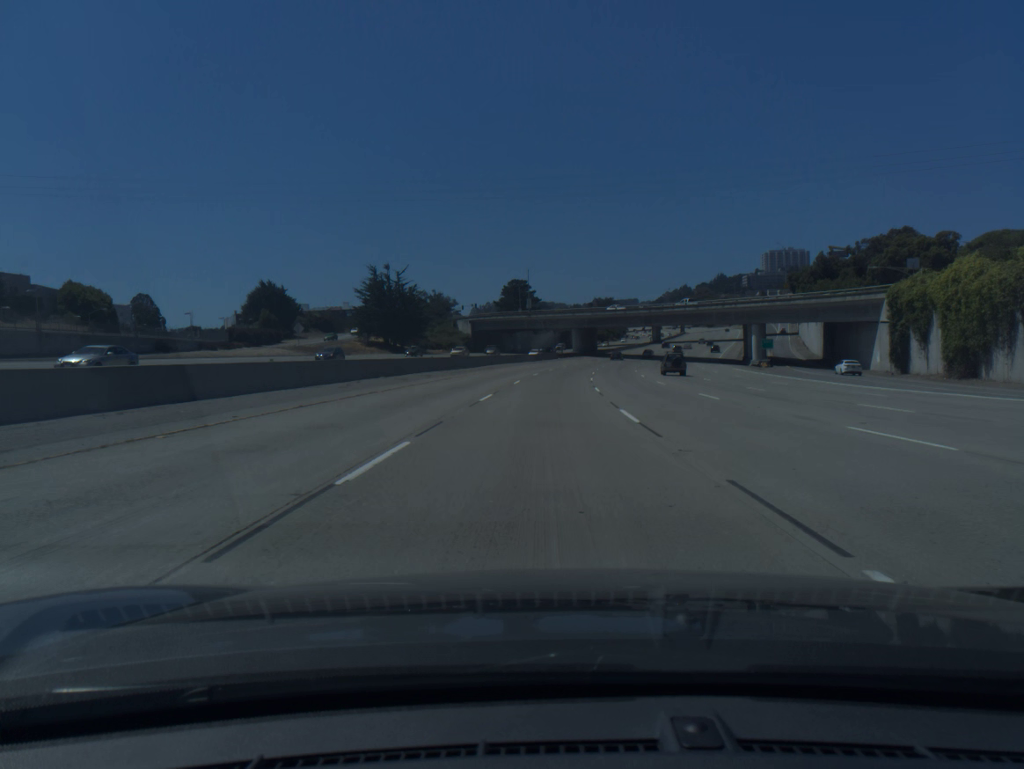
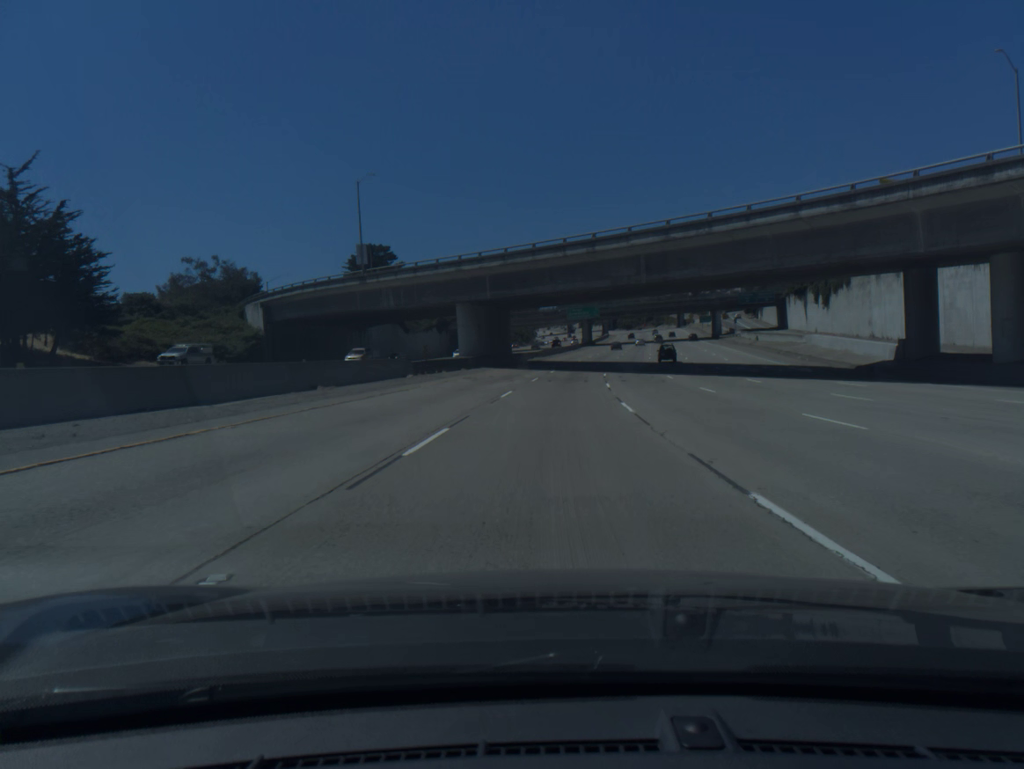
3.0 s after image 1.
(+4.3, +85.1) m; +7°
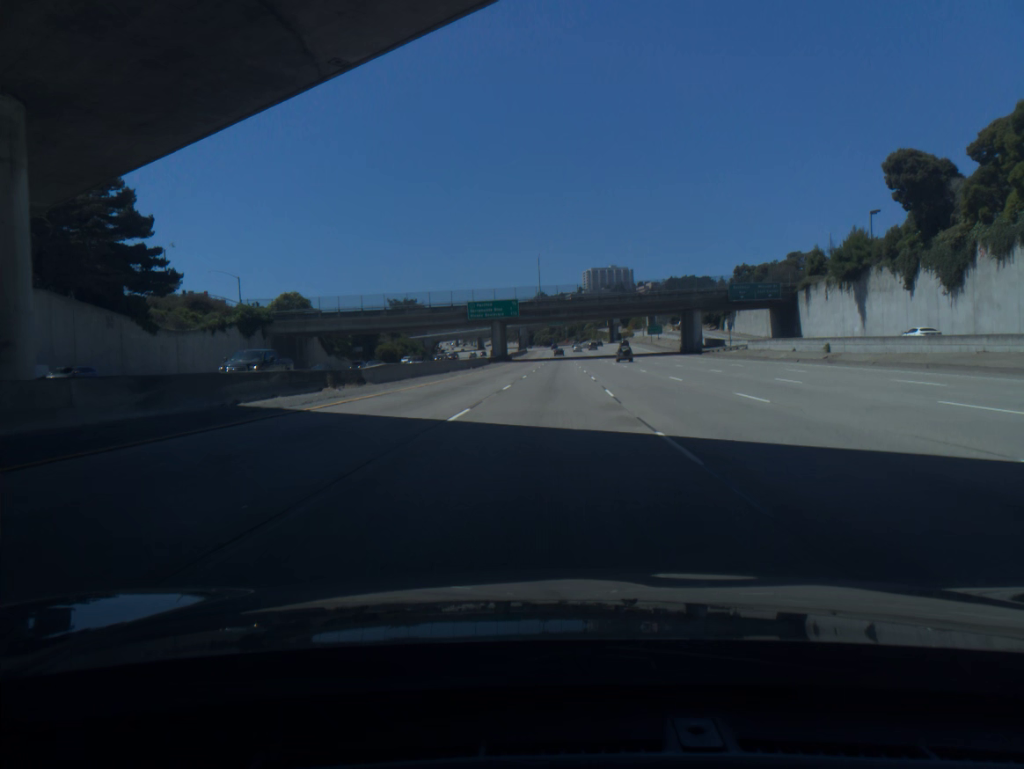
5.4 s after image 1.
(+4.0, +67.7) m; +6°
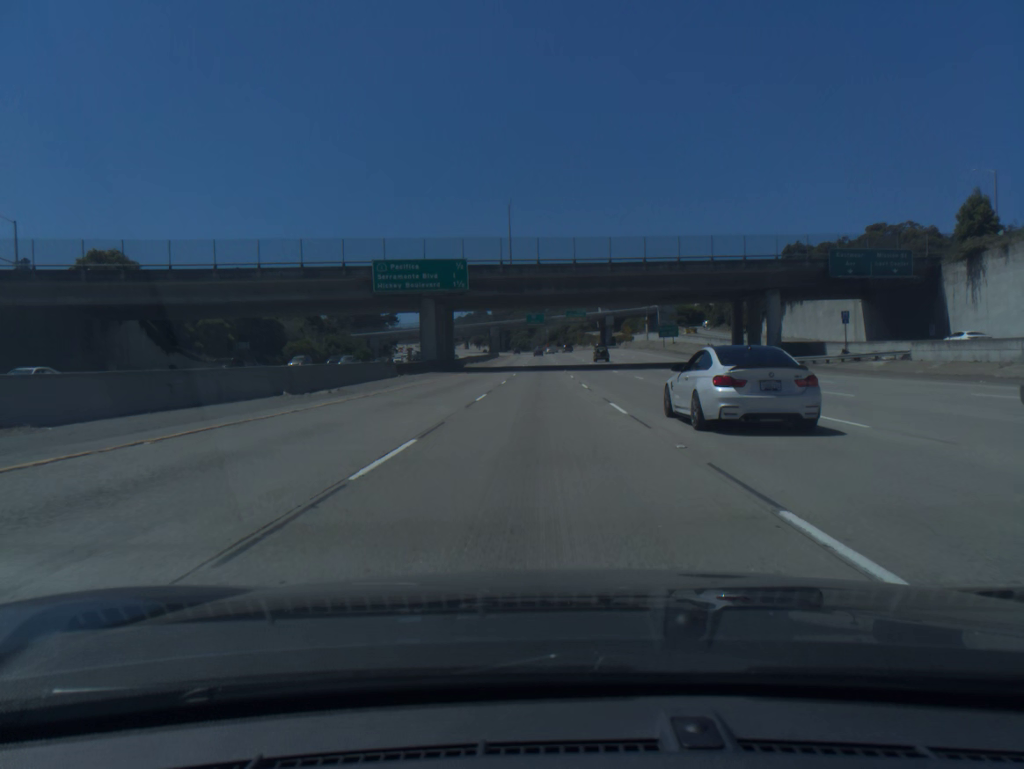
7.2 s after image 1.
(+1.1, +50.6) m; +2°
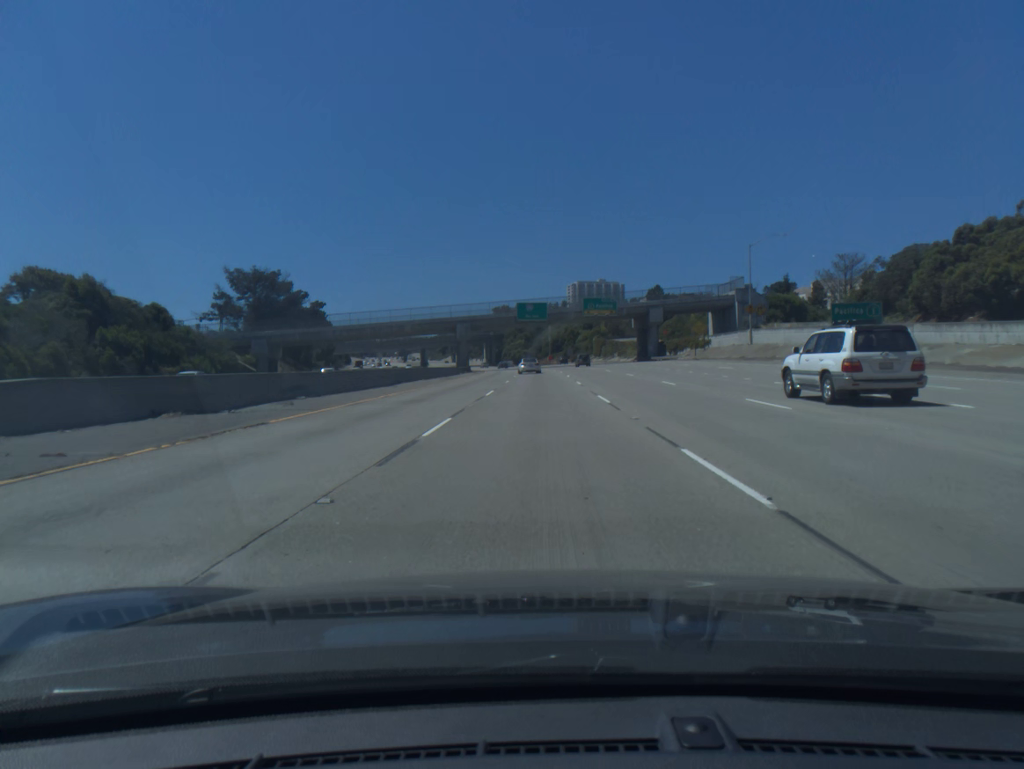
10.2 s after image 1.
(-0.1, +83.4) m; 0°
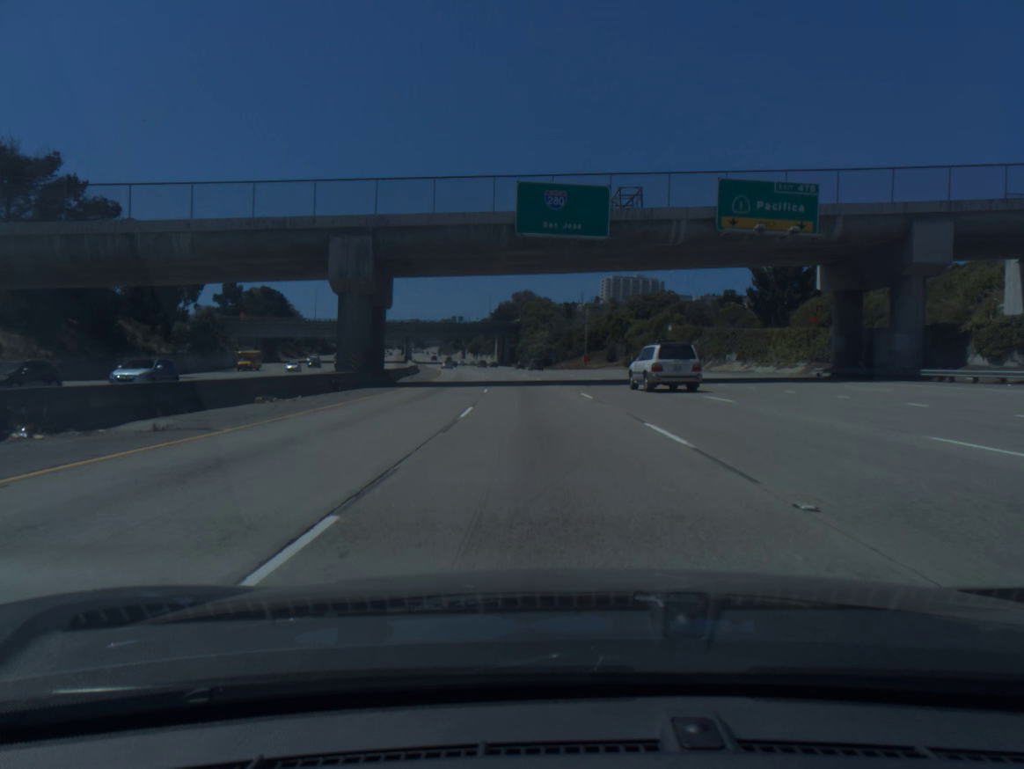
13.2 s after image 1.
(-0.9, +82.9) m; -2°
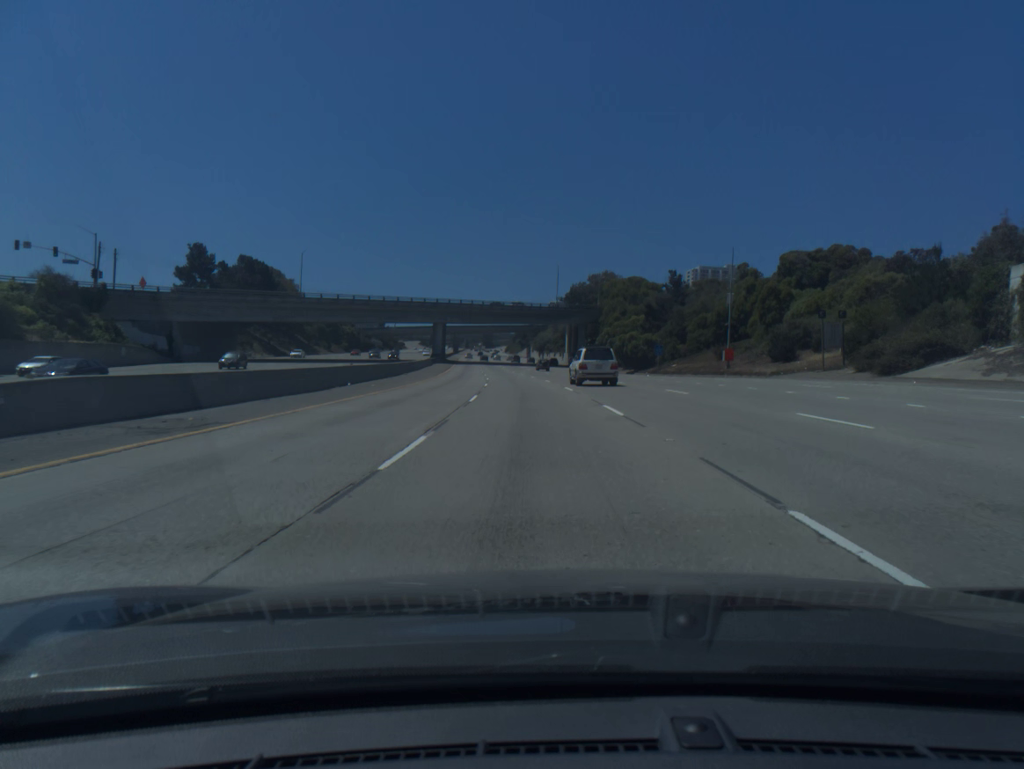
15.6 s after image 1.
(-2.8, +66.8) m; -5°
